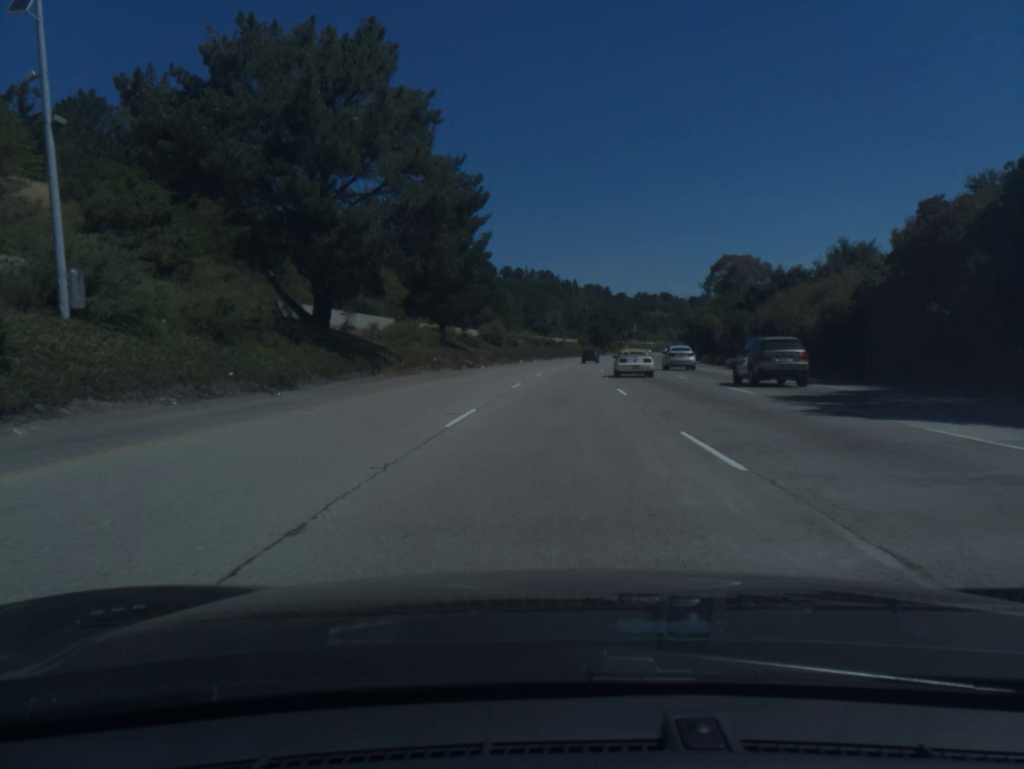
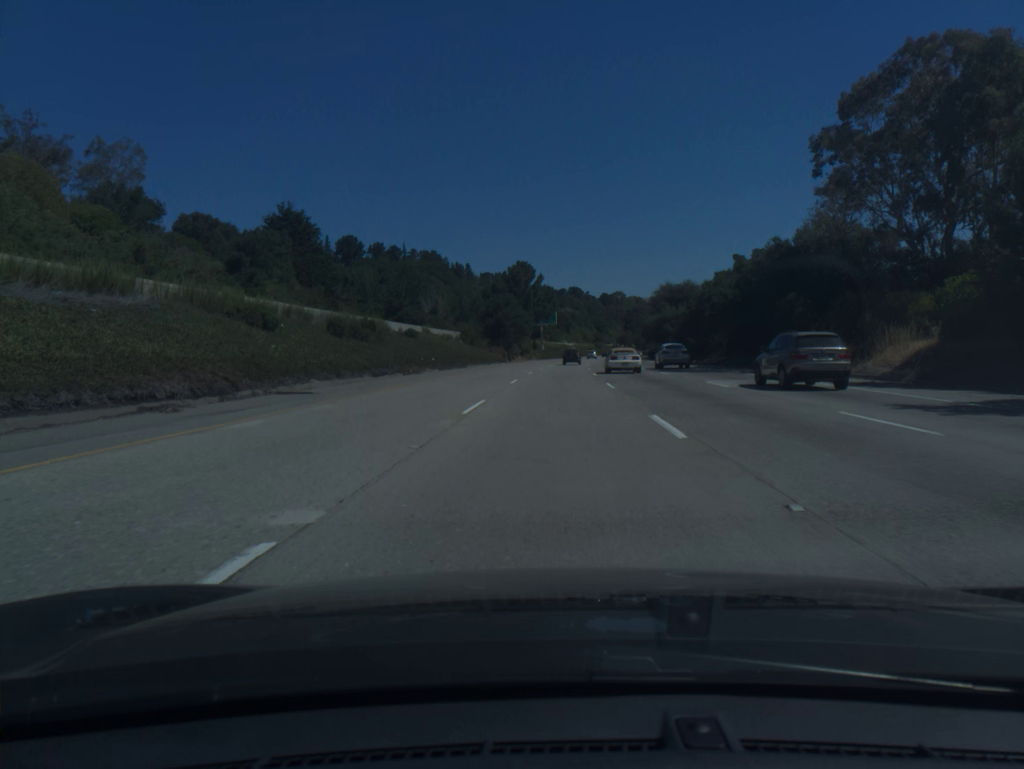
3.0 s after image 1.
(+6.5, +99.1) m; +7°
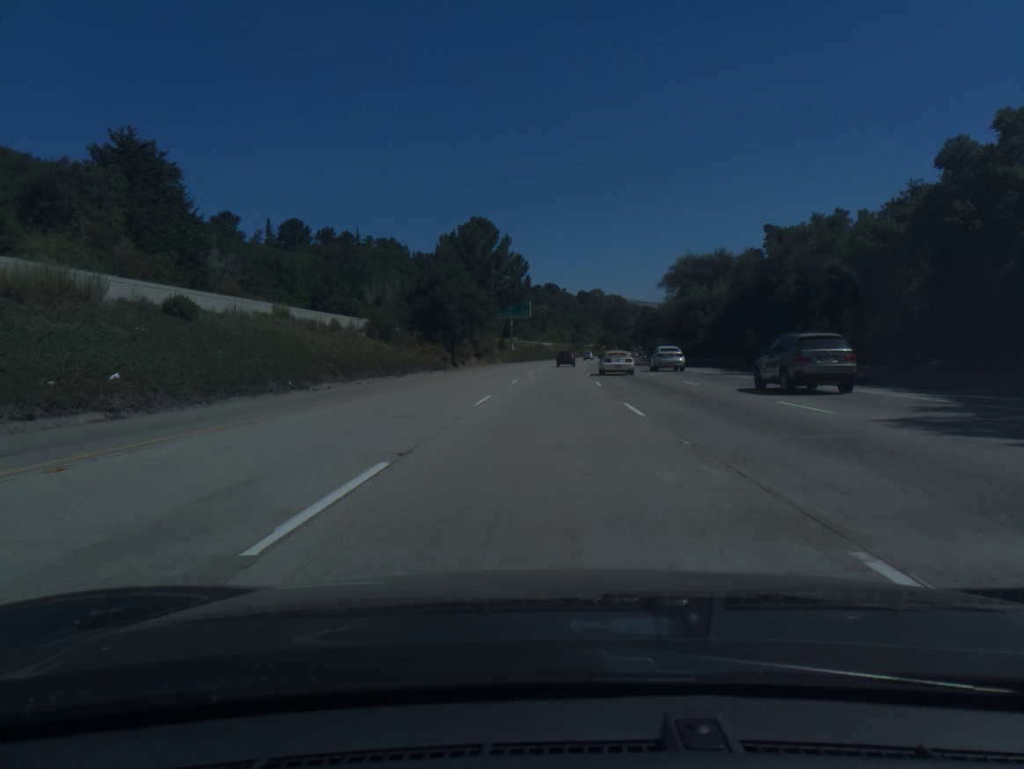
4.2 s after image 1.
(+0.7, +39.7) m; +2°
